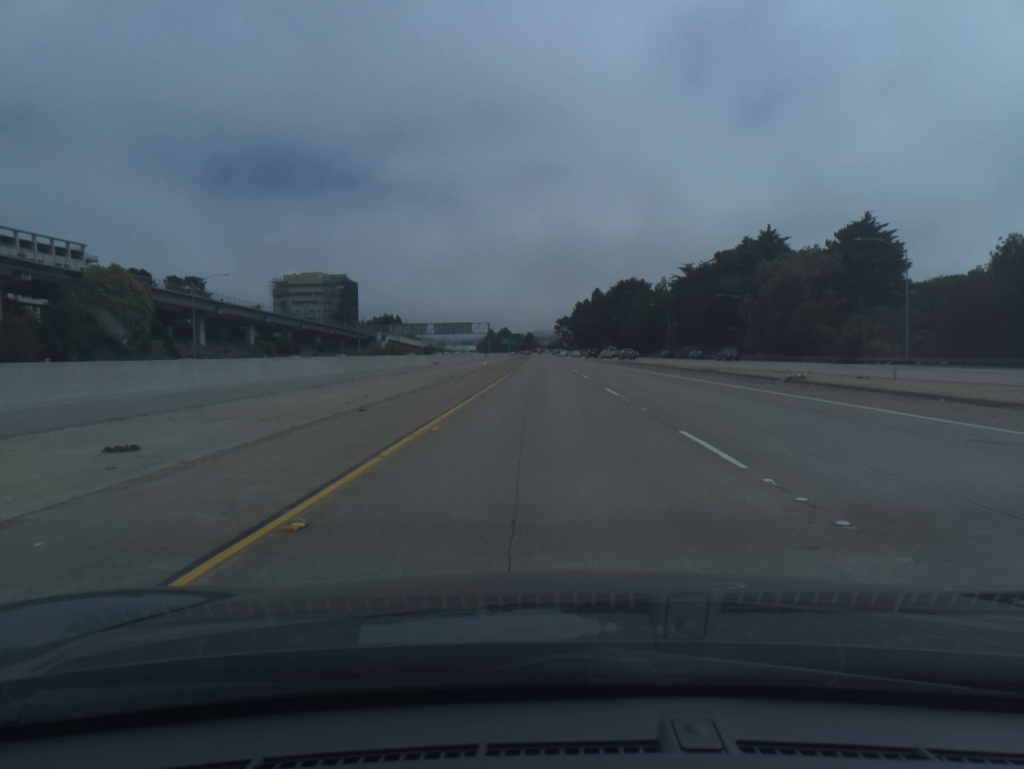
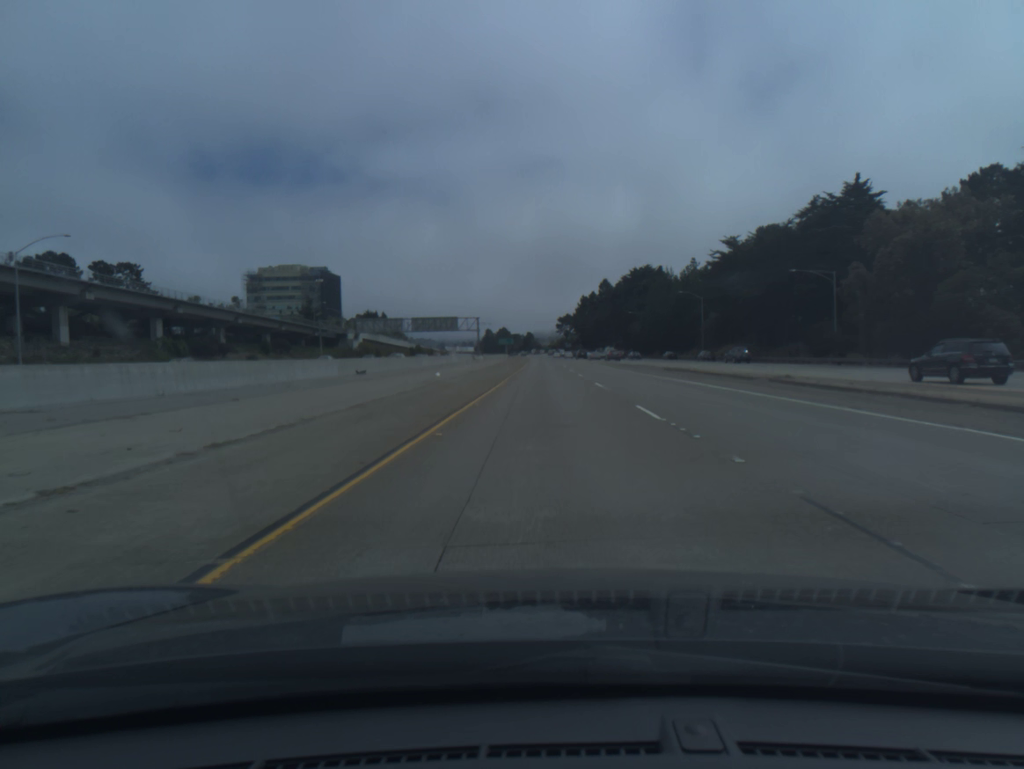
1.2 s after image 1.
(0.0, +37.2) m; 0°
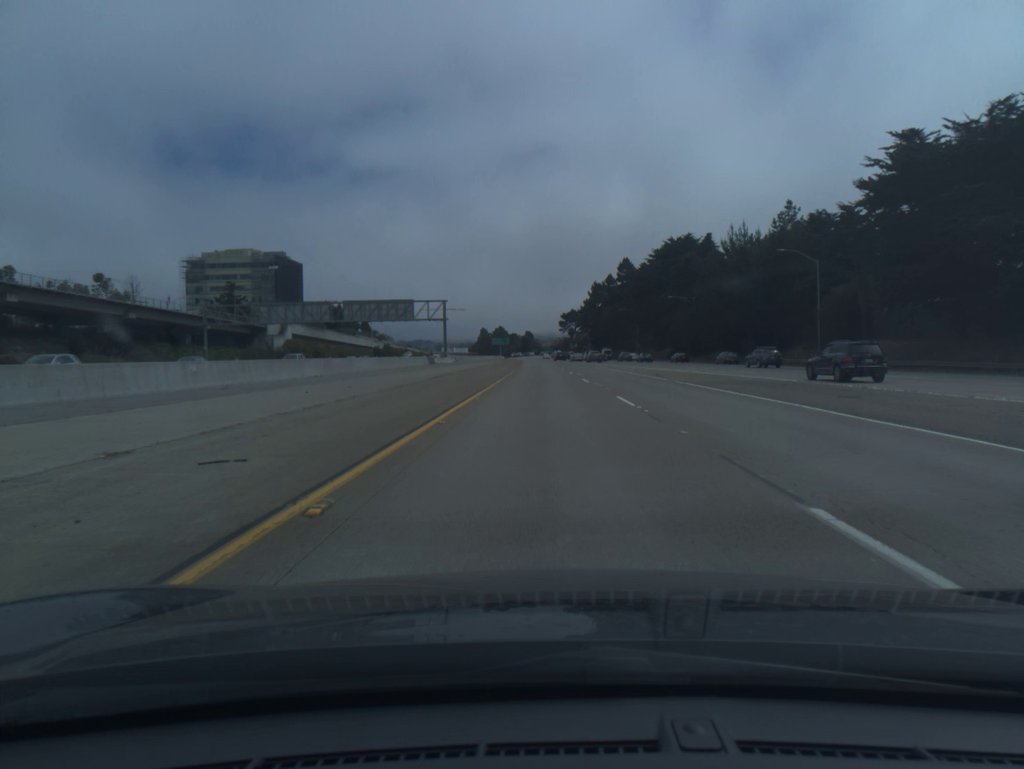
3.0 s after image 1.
(+0.1, +56.1) m; 0°
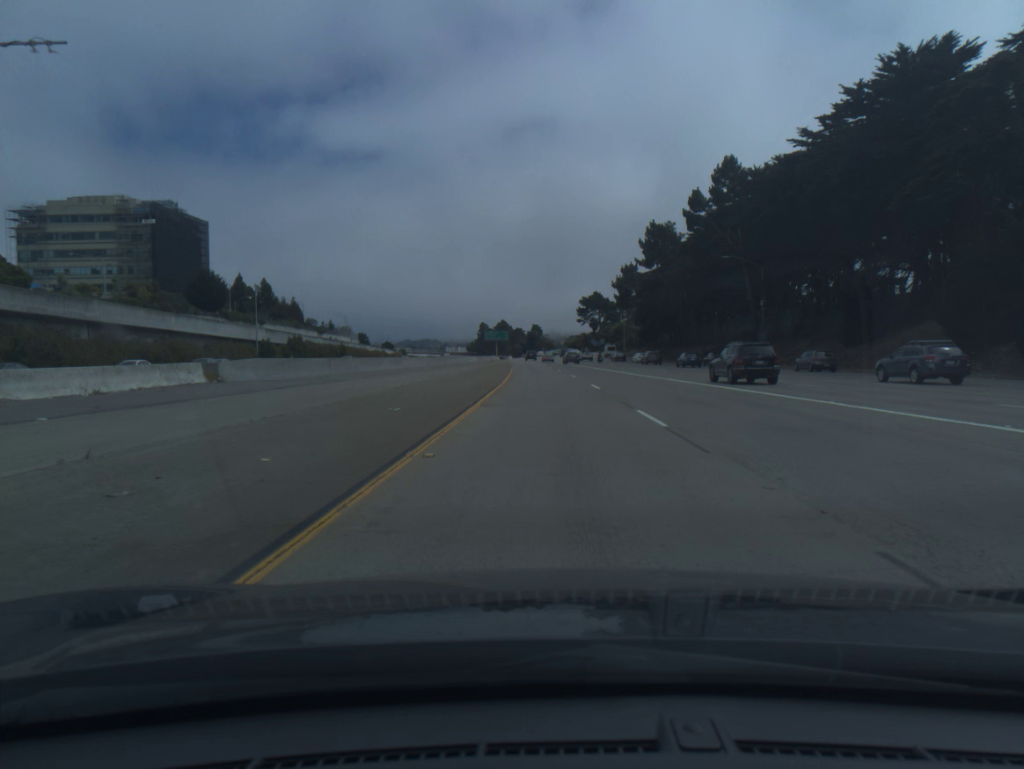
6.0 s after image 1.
(-0.8, +93.4) m; -1°
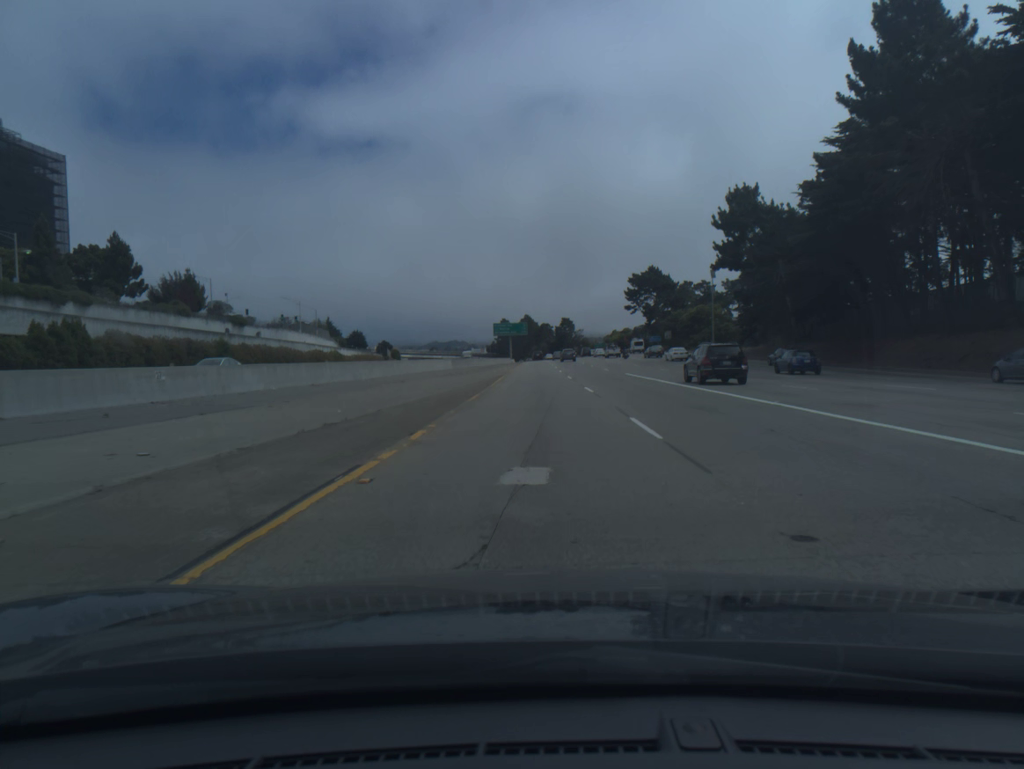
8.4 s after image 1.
(-0.9, +74.6) m; -2°
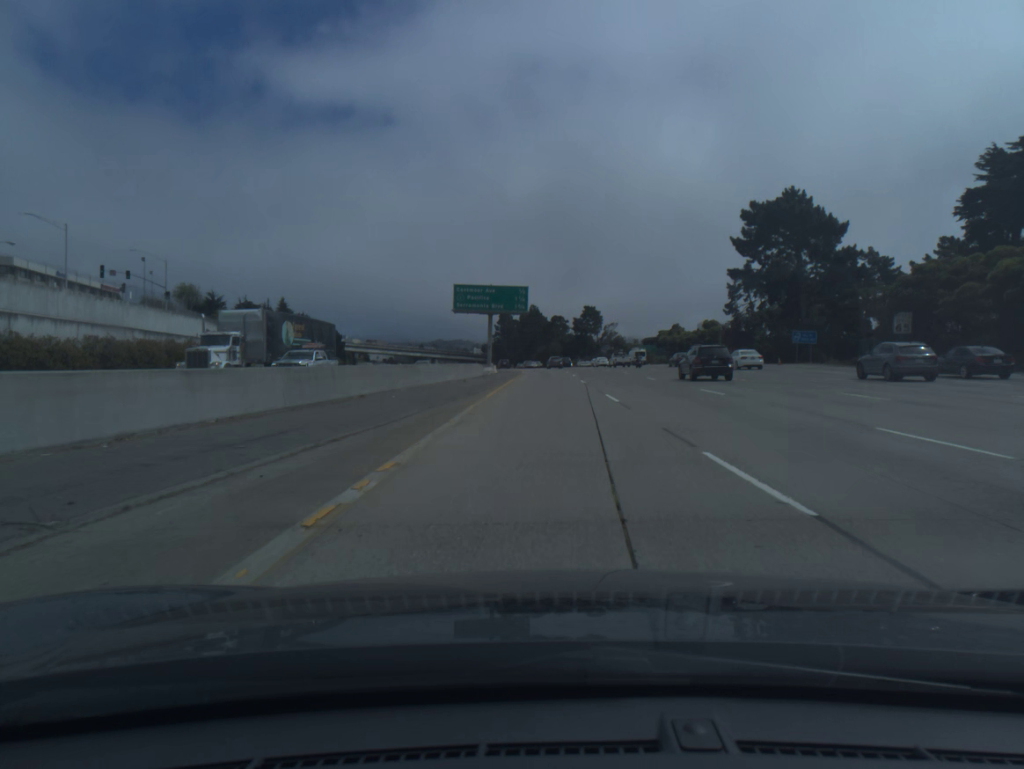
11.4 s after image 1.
(-1.2, +93.3) m; -1°
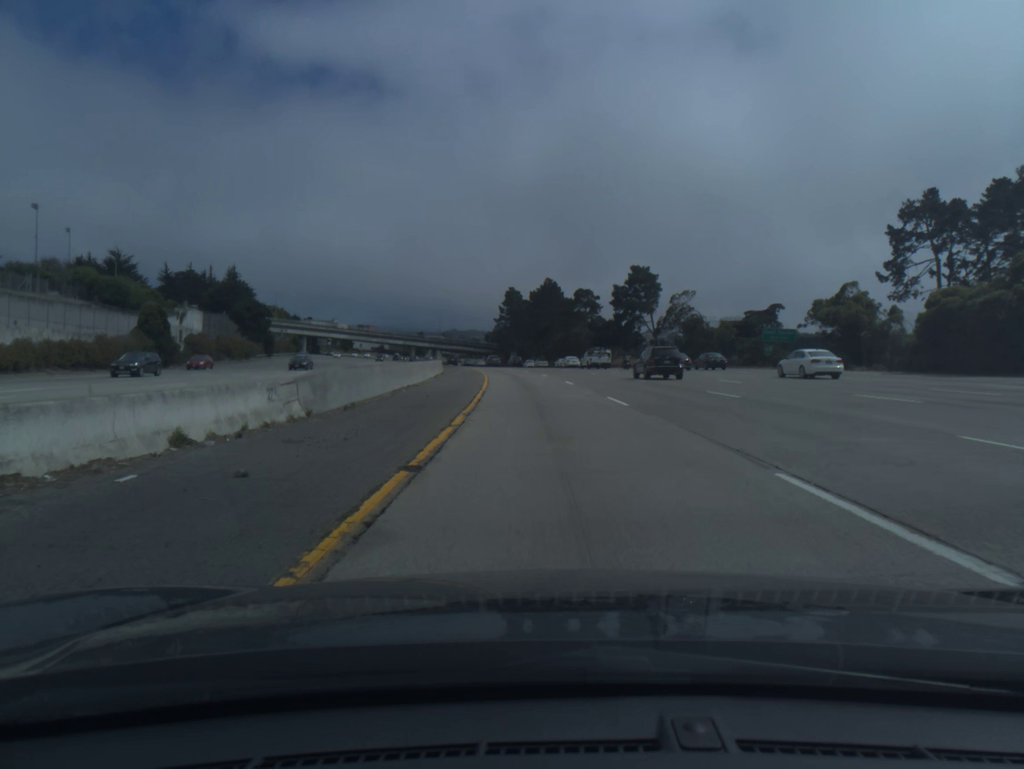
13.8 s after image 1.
(-0.3, +74.5) m; -1°
